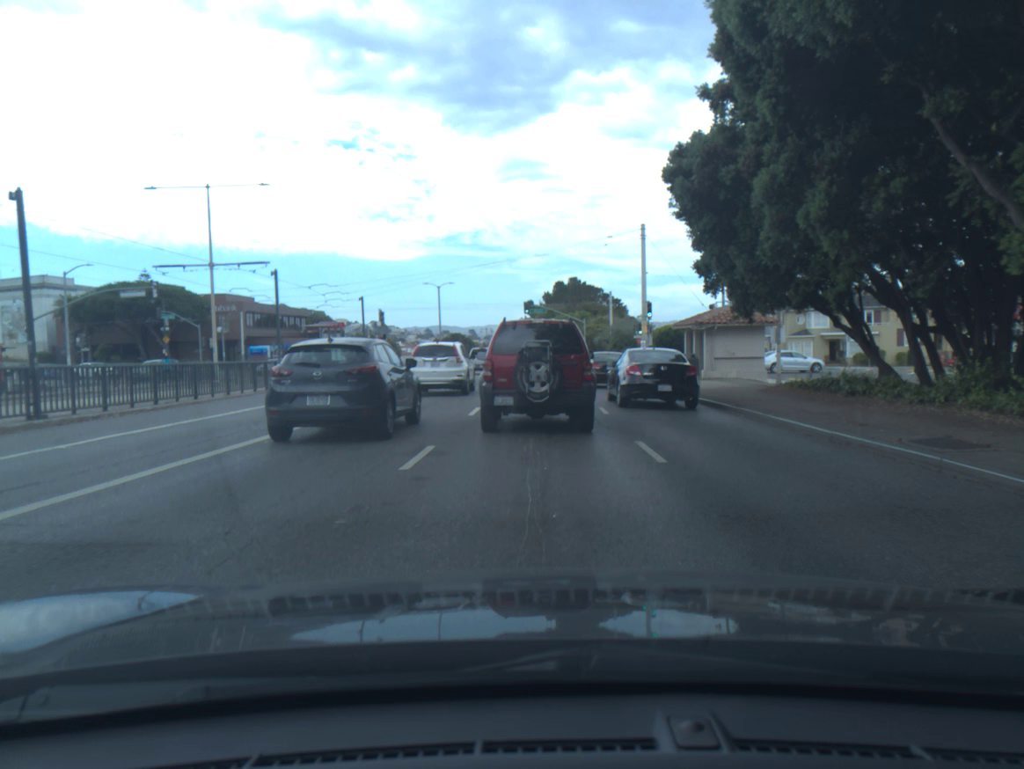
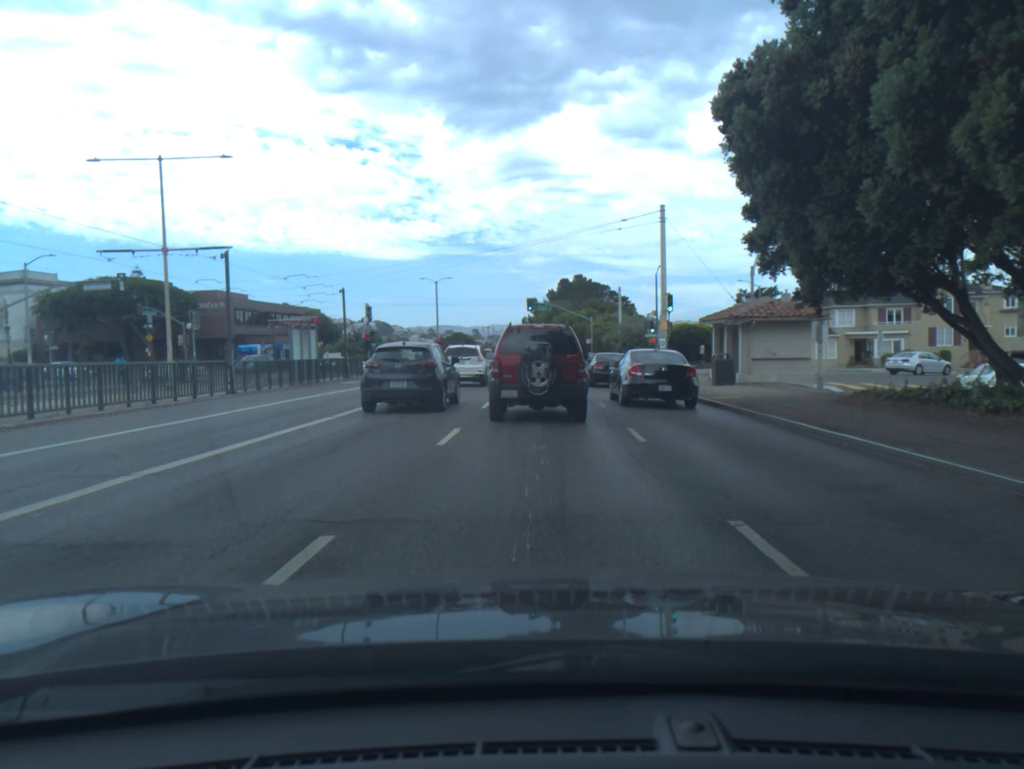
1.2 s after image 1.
(-0.1, +5.2) m; -1°
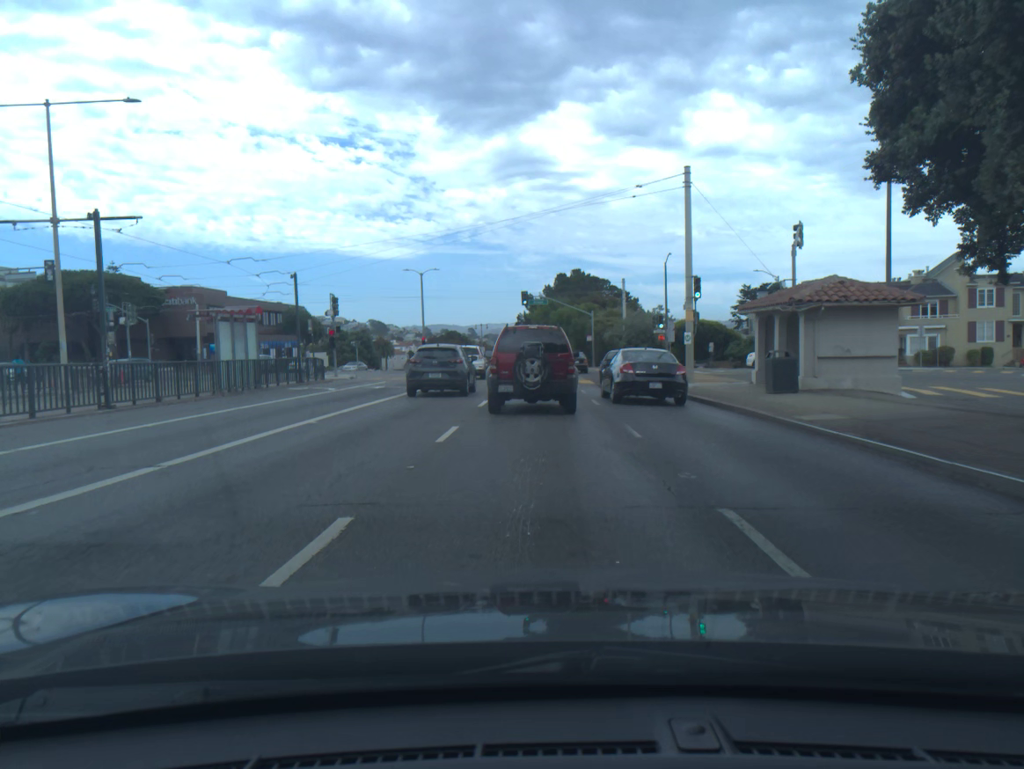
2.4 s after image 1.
(0.0, +7.1) m; 0°
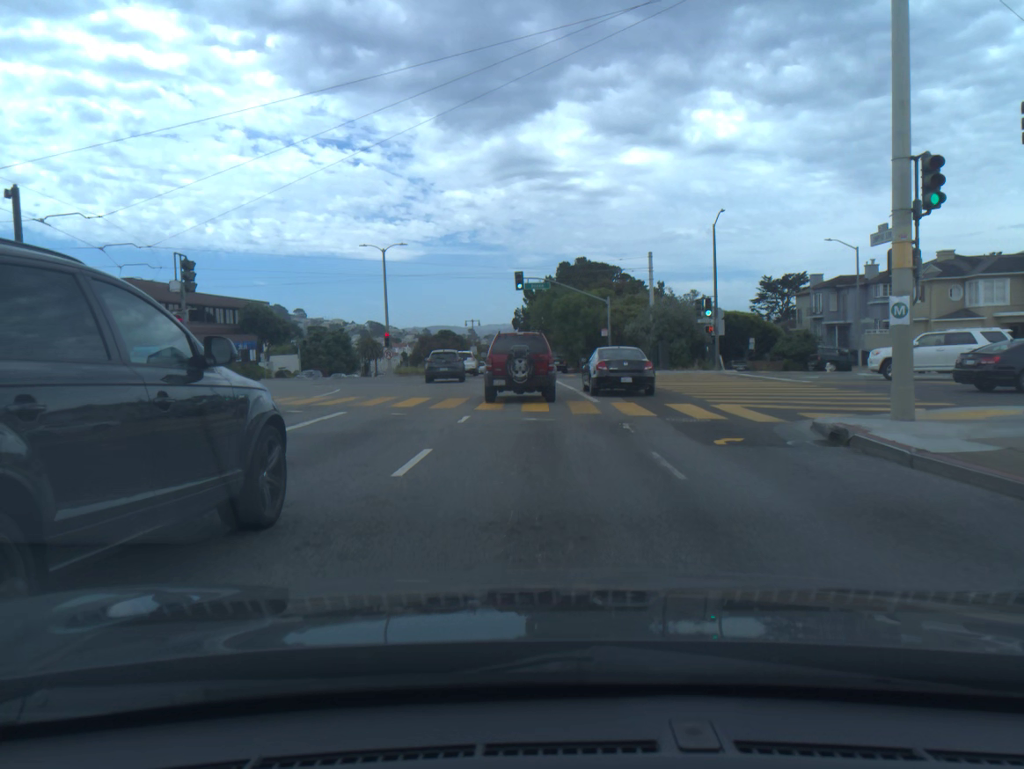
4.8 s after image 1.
(0.0, +17.5) m; 0°
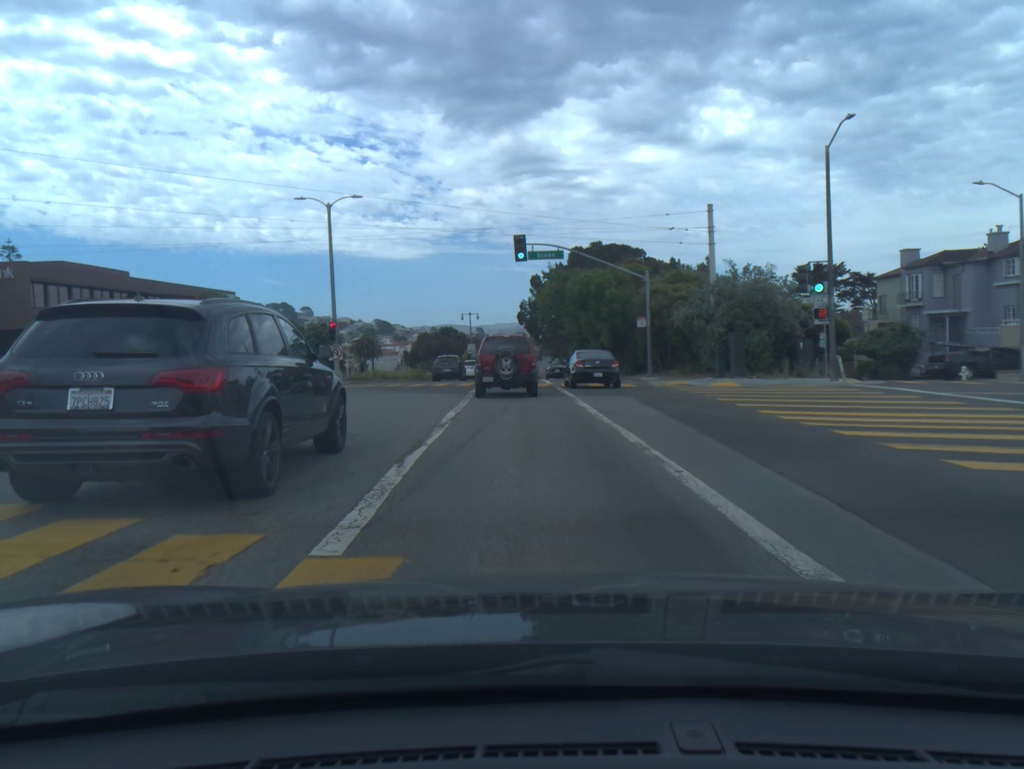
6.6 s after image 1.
(0.0, +16.6) m; -1°
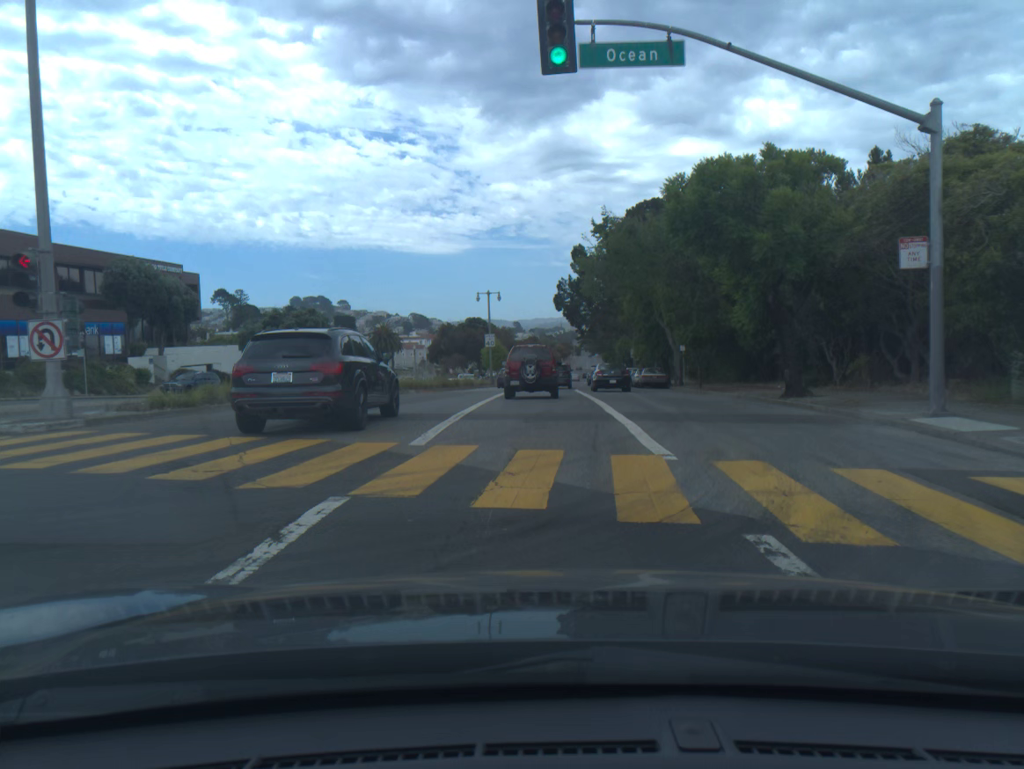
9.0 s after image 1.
(-0.6, +26.1) m; -3°
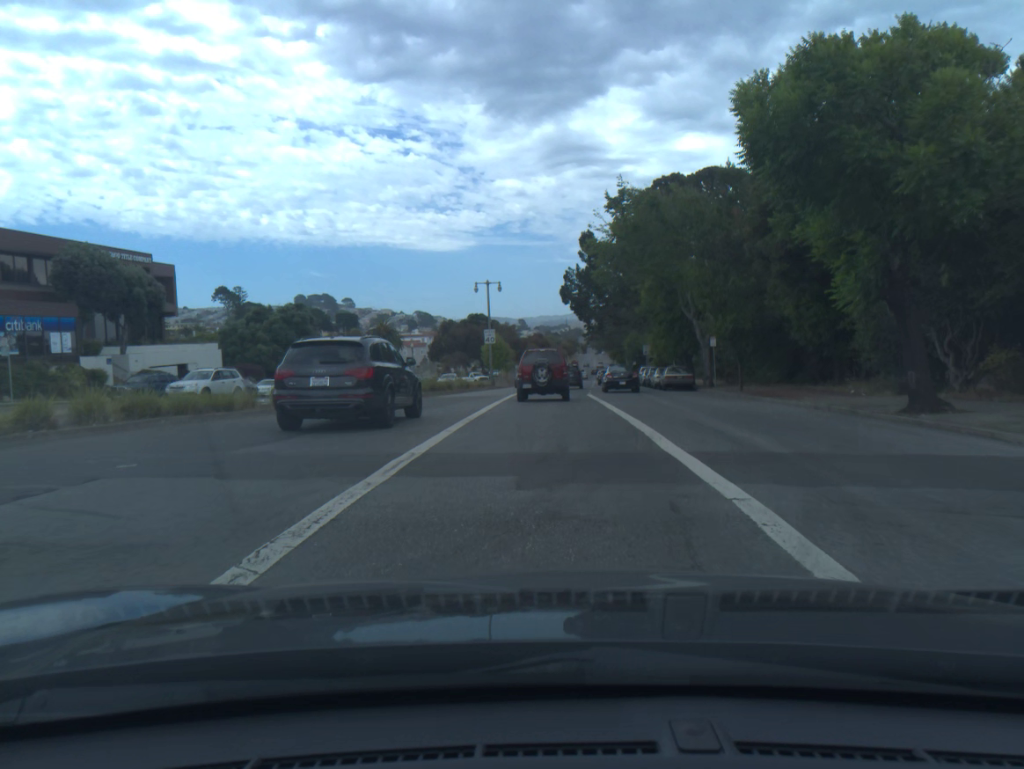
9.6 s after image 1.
(0.0, +7.2) m; 0°
